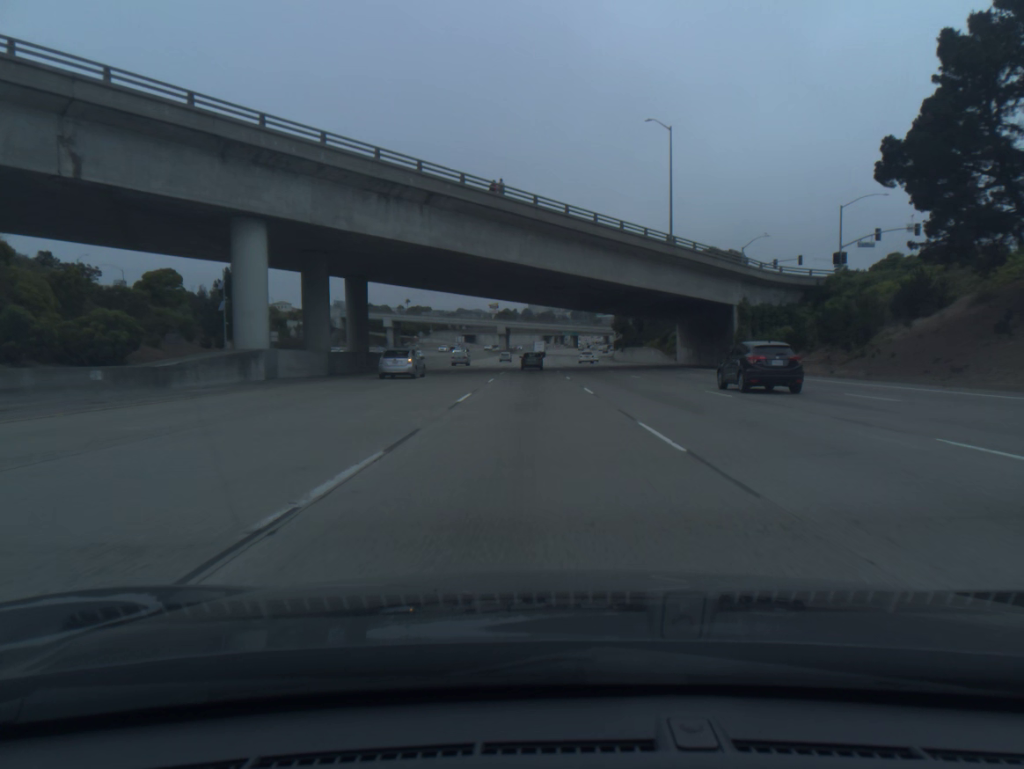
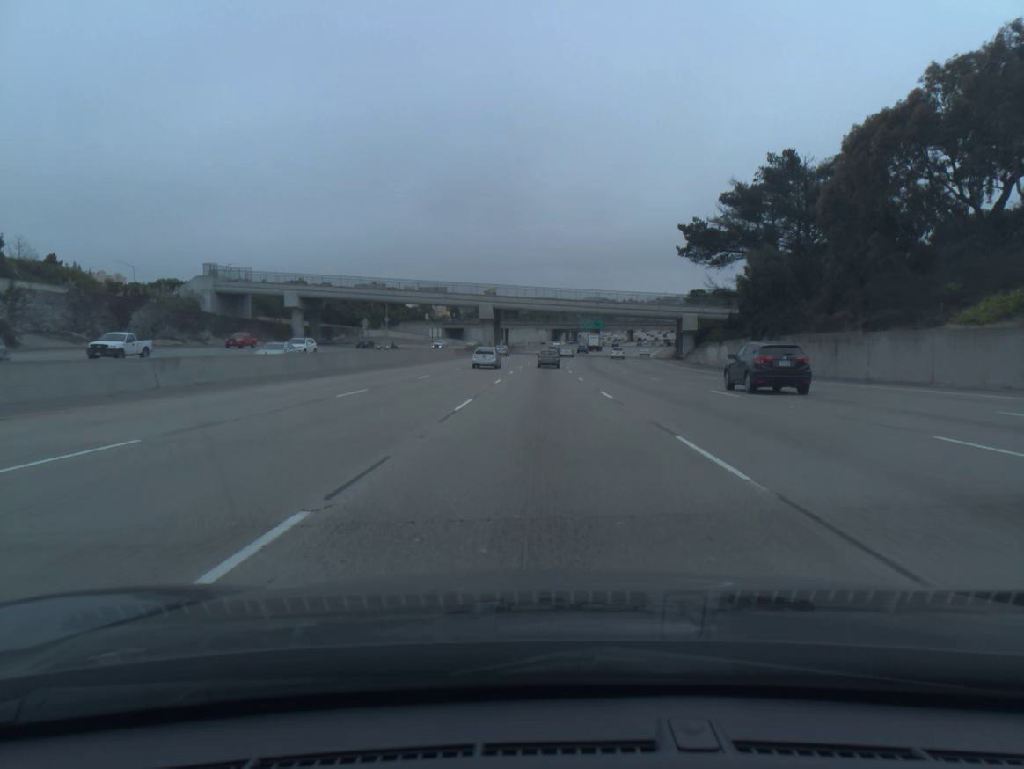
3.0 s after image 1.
(-1.1, +88.0) m; -1°
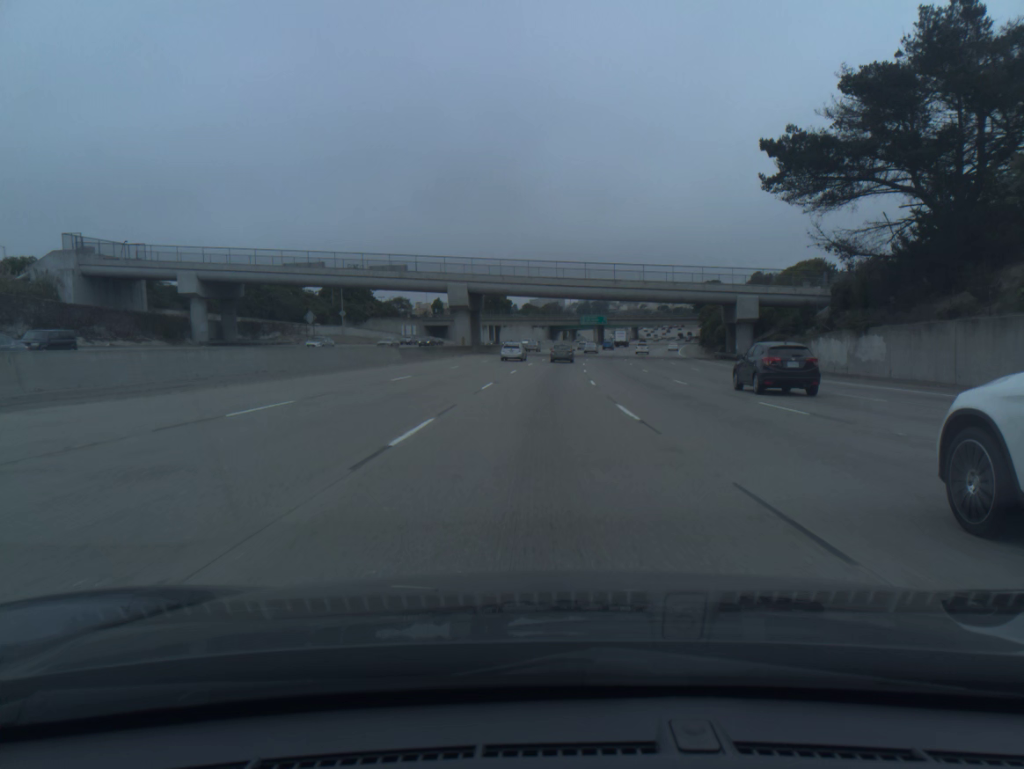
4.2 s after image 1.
(+0.1, +35.2) m; 0°
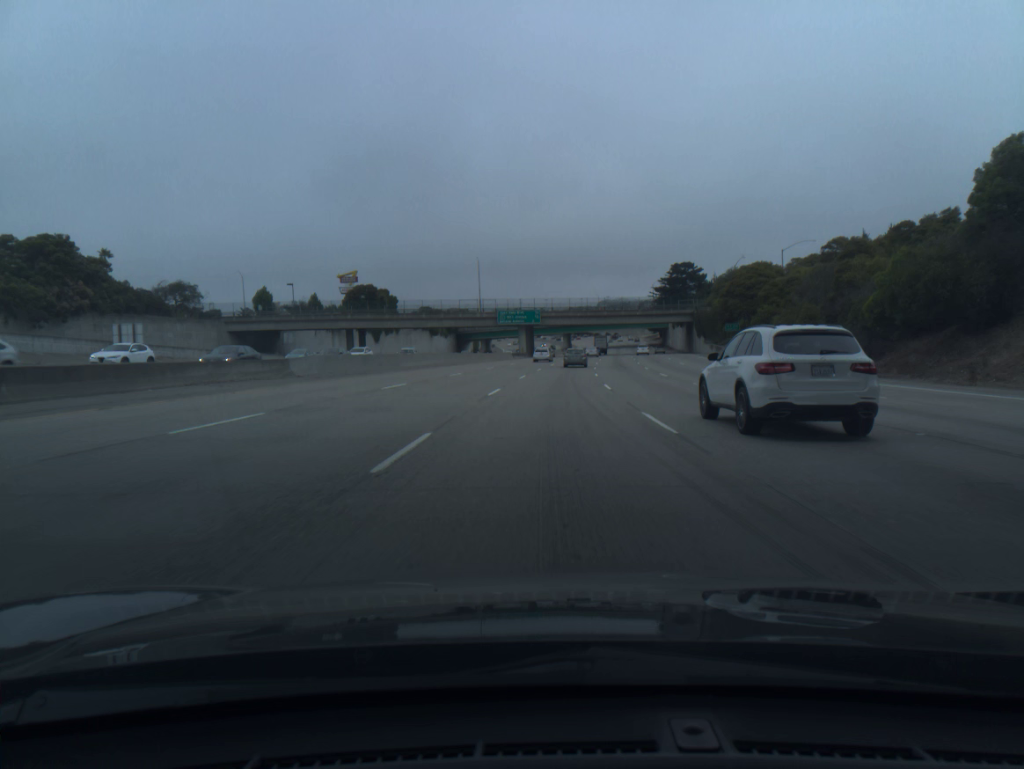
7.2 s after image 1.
(+3.4, +87.4) m; +6°
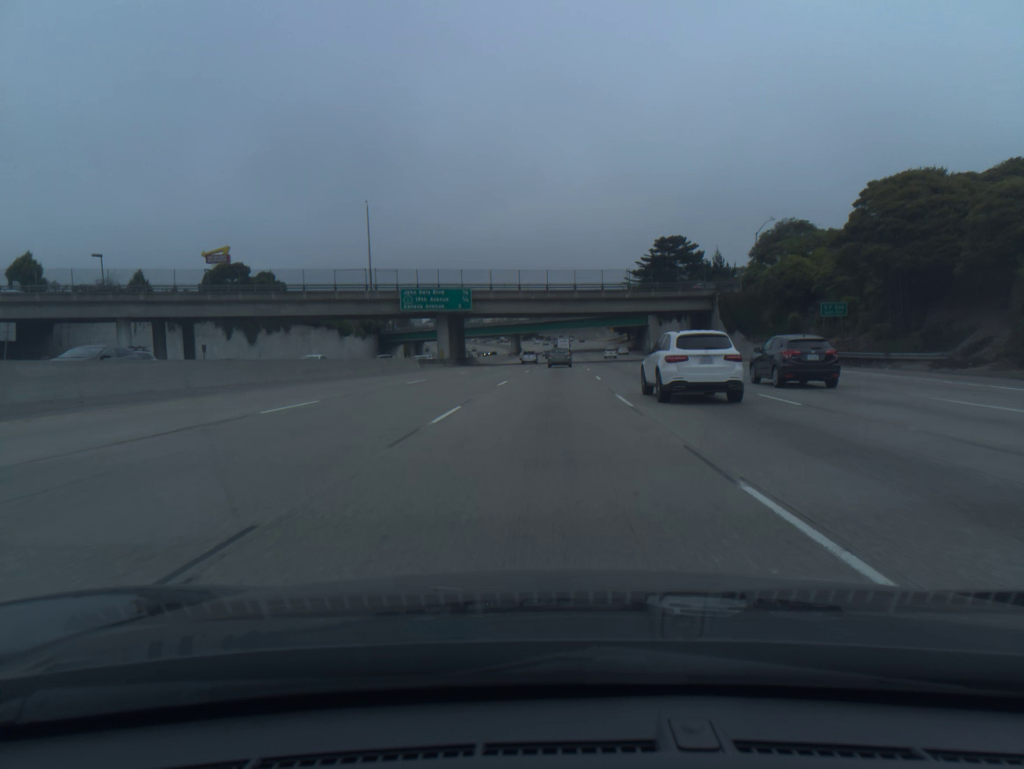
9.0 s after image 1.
(+1.8, +52.1) m; +4°
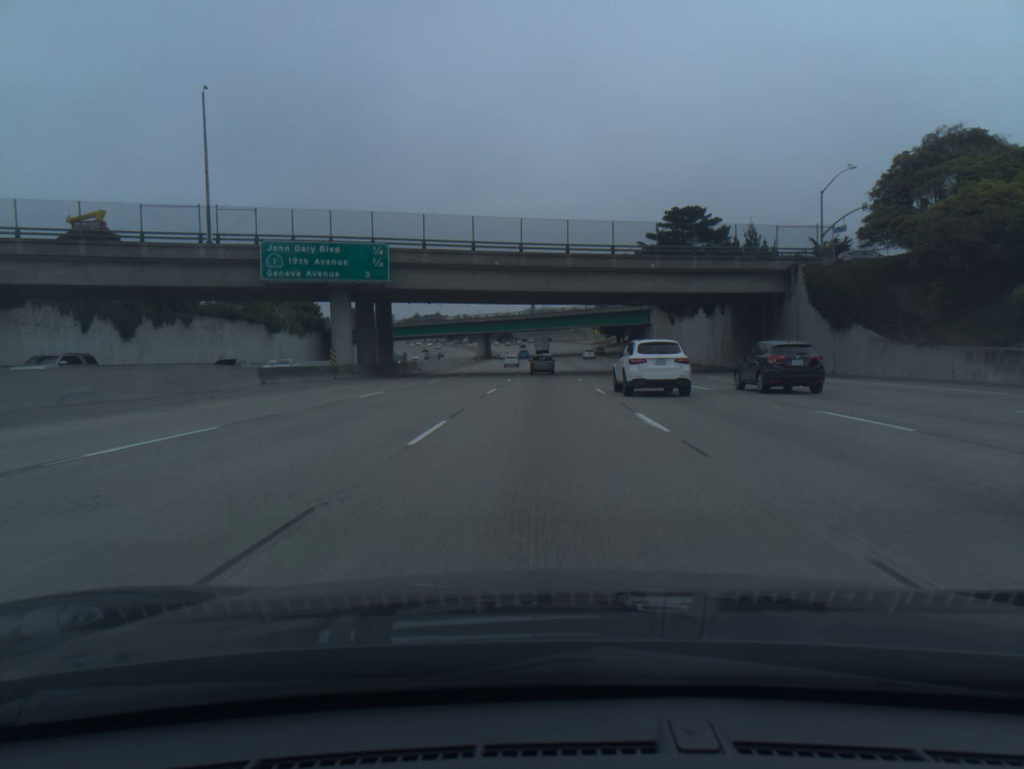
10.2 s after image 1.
(+0.6, +34.5) m; +2°
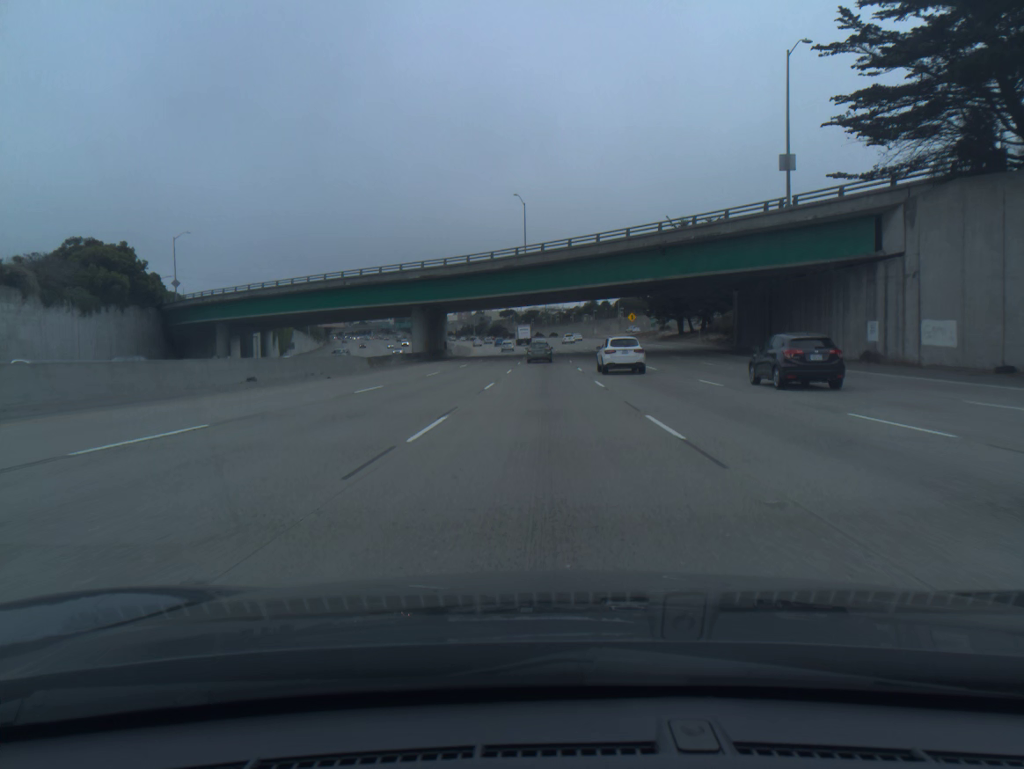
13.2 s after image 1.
(+0.4, +85.4) m; 0°
